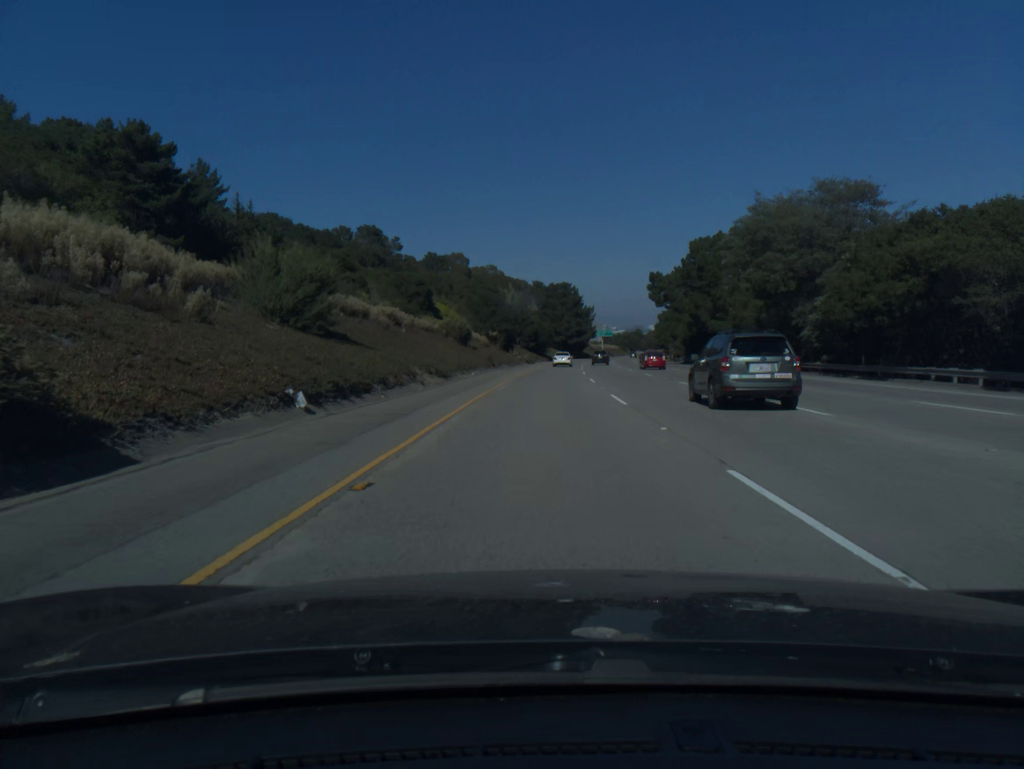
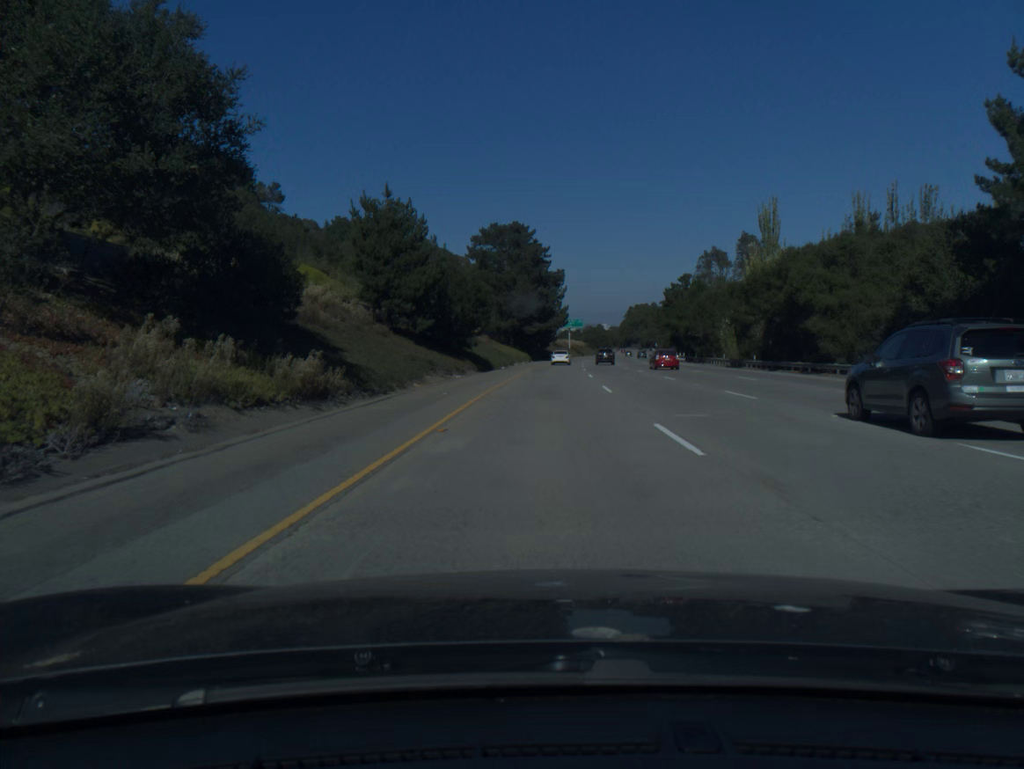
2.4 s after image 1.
(+2.4, +82.4) m; +3°
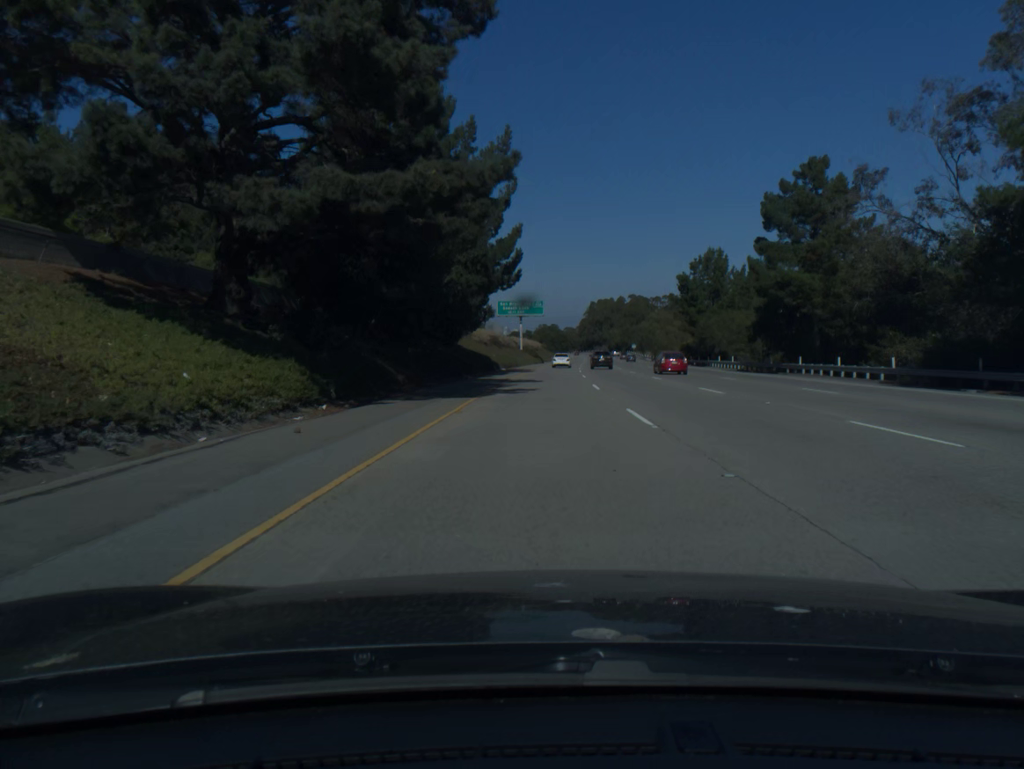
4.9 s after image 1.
(+2.7, +84.0) m; +4°
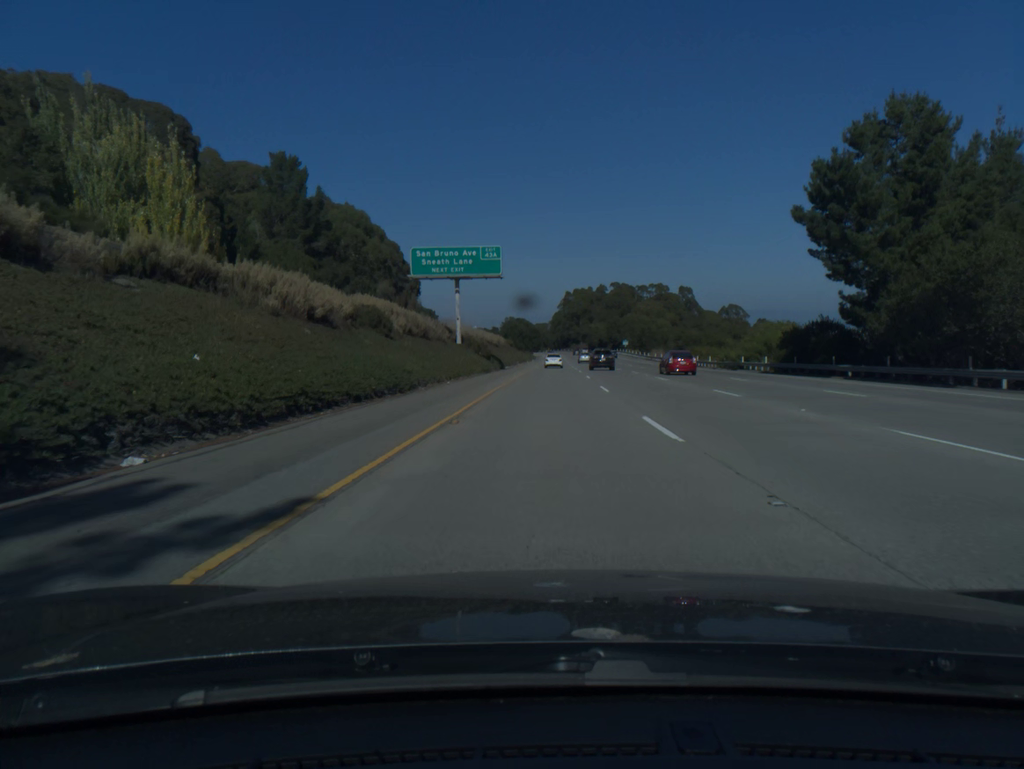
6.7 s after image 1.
(+1.2, +60.5) m; +2°
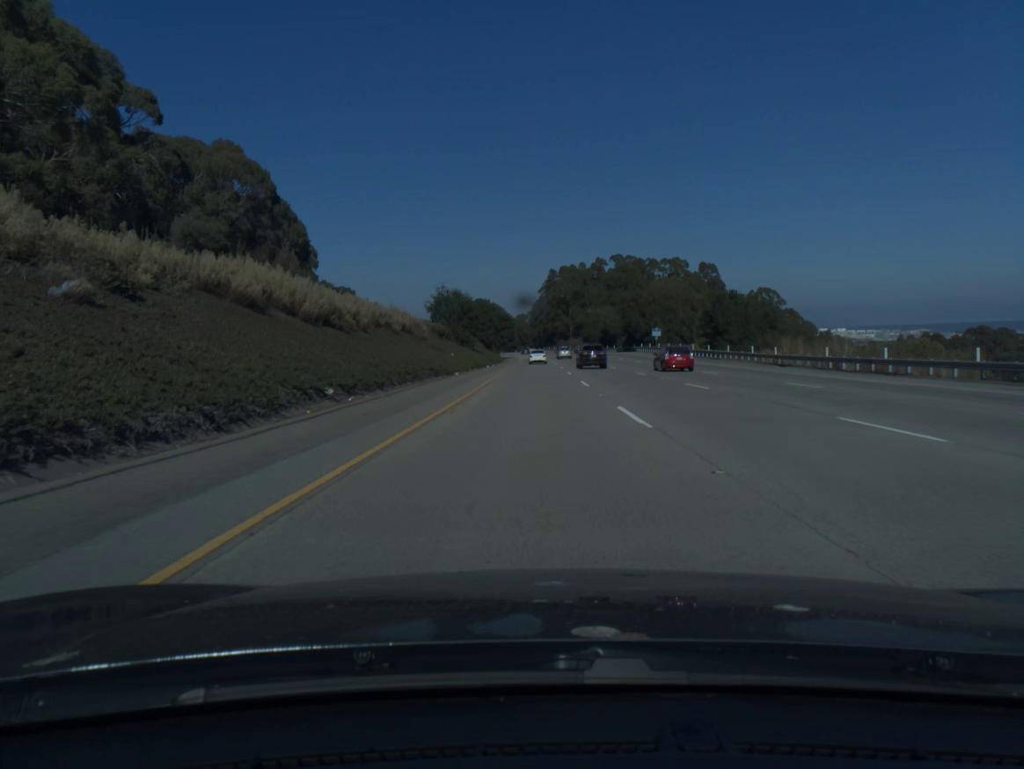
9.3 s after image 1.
(+1.7, +85.8) m; +1°
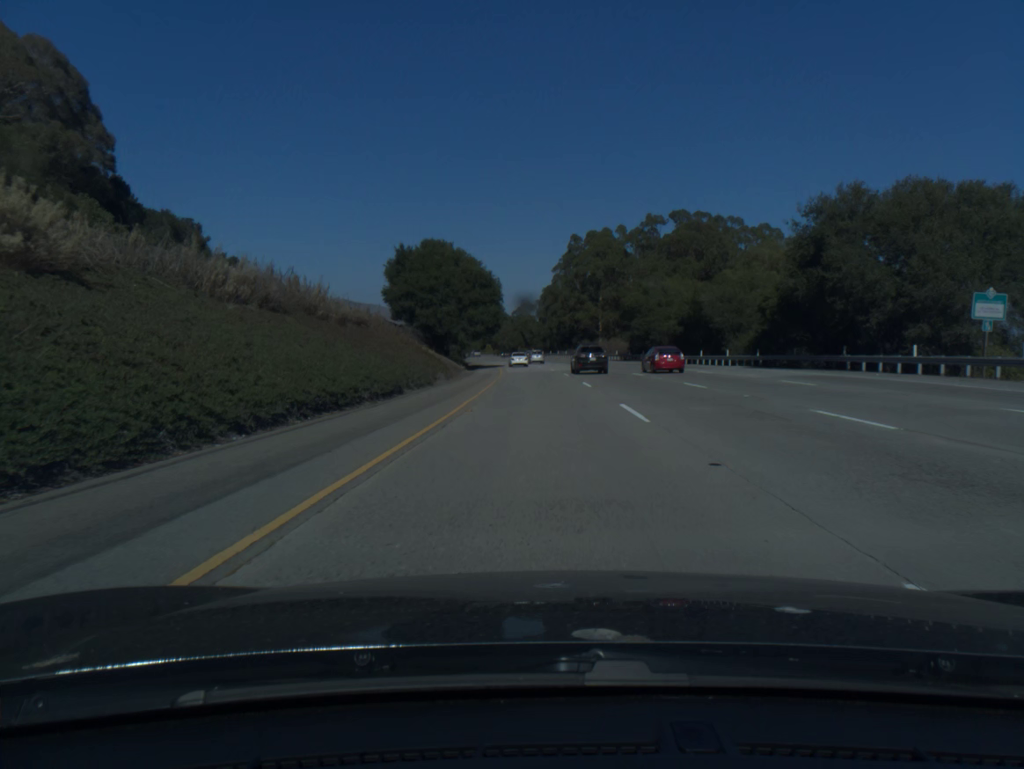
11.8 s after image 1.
(-0.5, +85.9) m; -1°
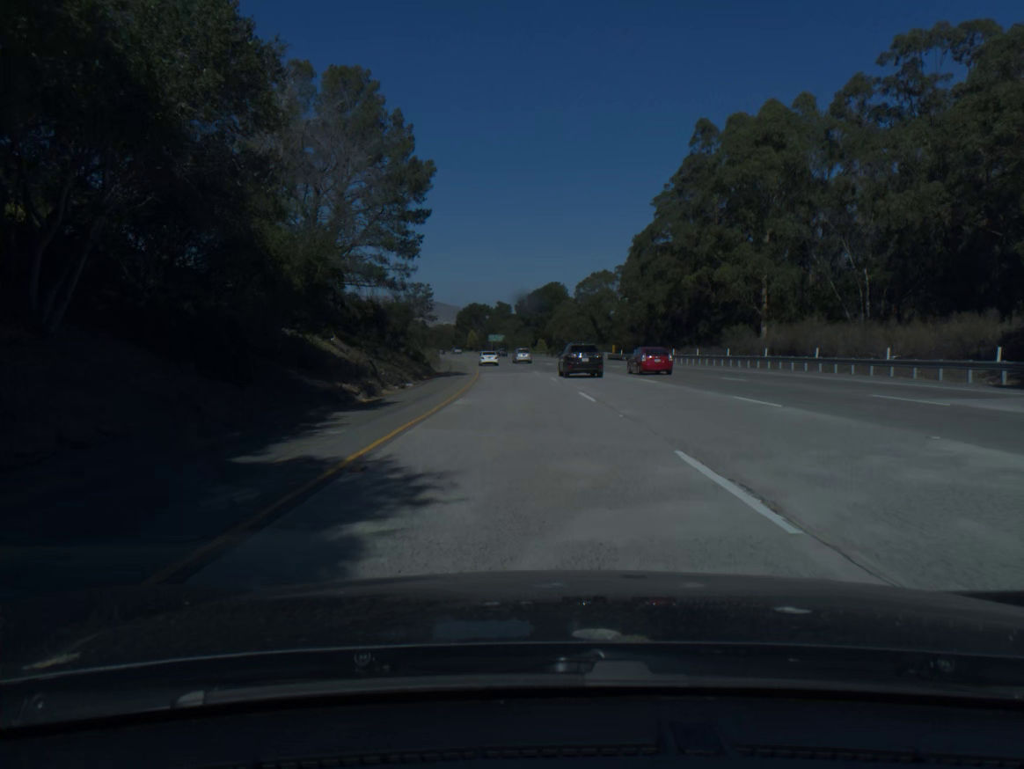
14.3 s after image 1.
(-2.3, +82.3) m; -4°
